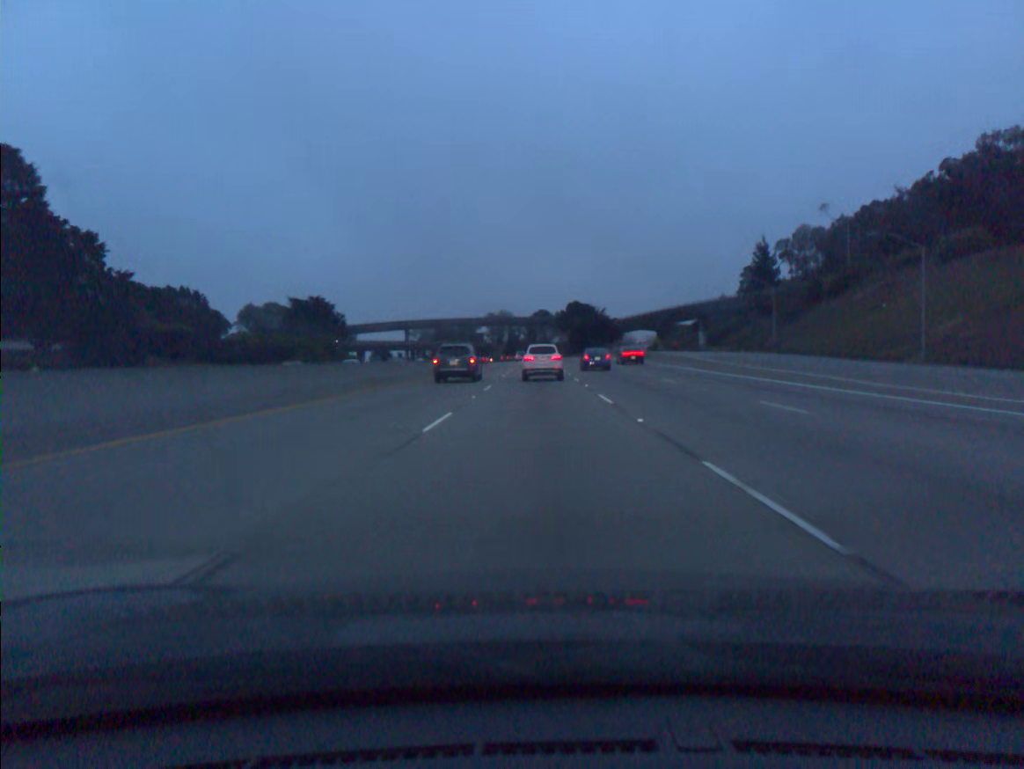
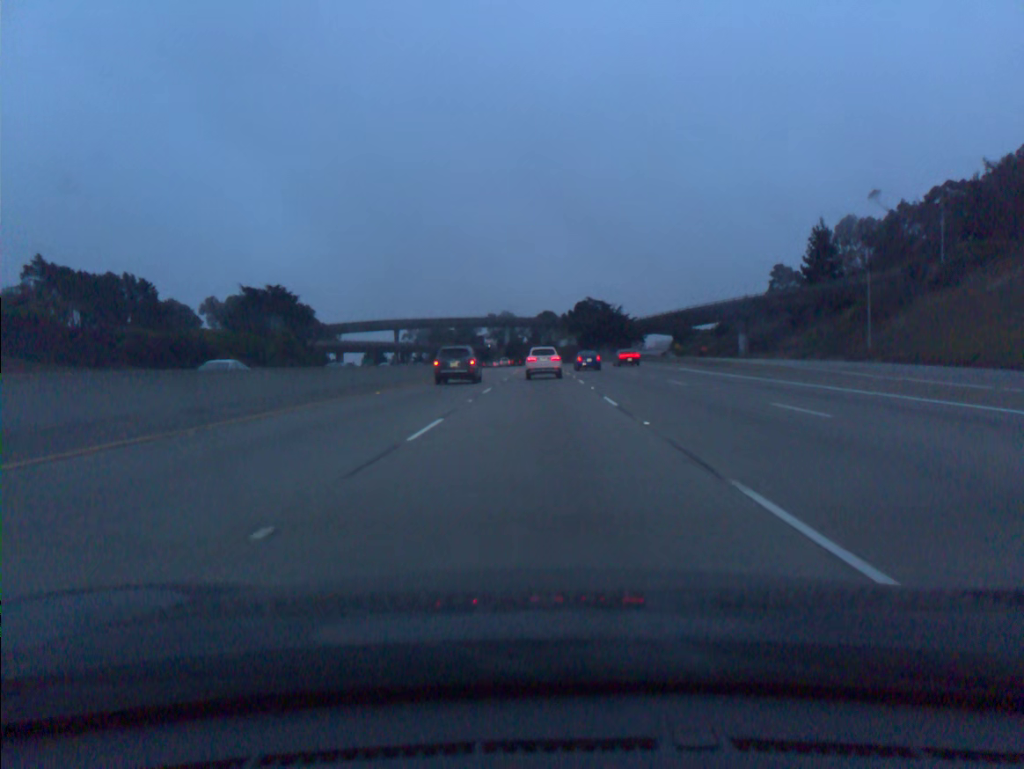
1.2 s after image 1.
(-0.1, +30.5) m; 0°
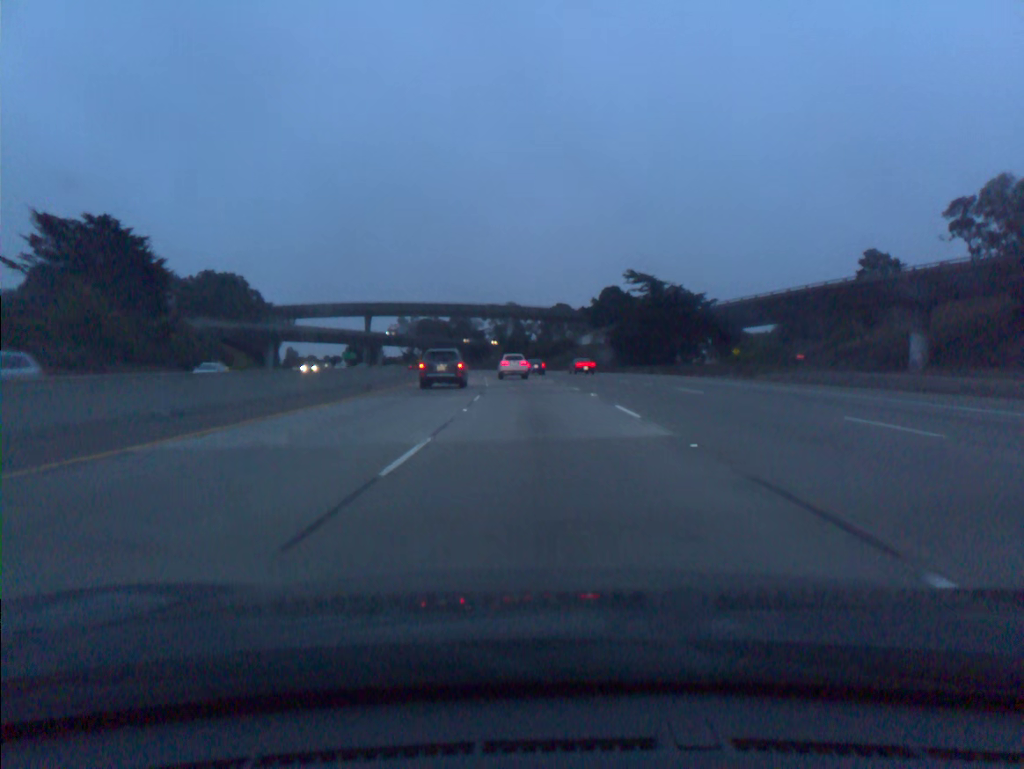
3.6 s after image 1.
(-0.3, +61.7) m; -1°
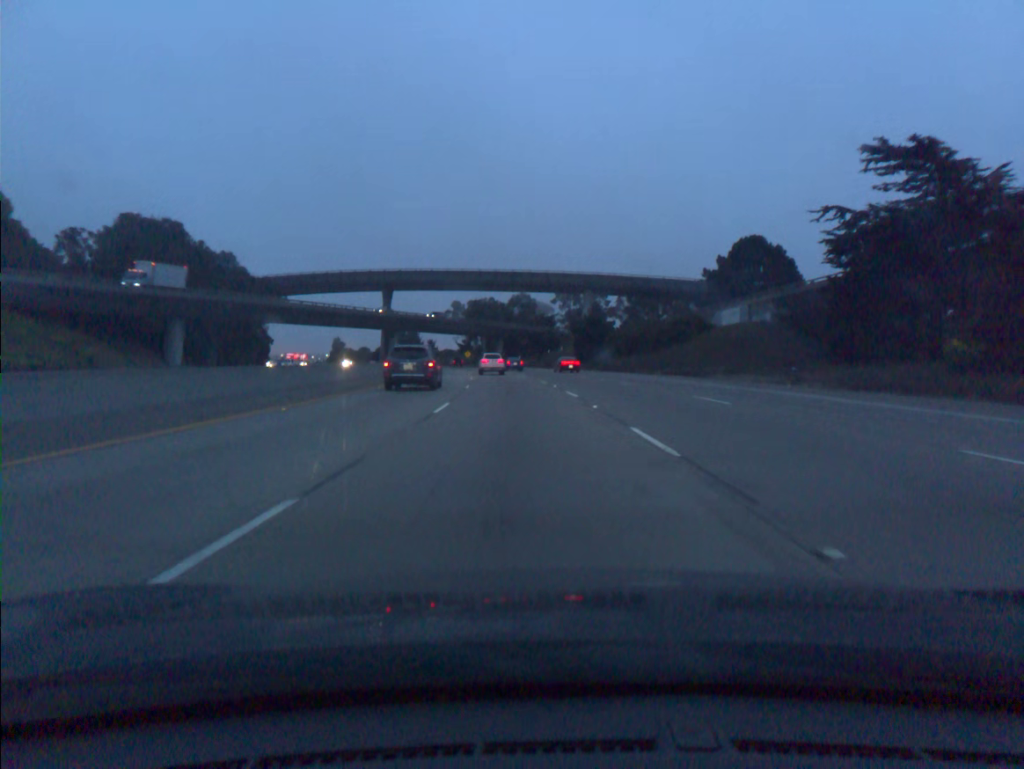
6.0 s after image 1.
(-2.5, +63.6) m; -5°
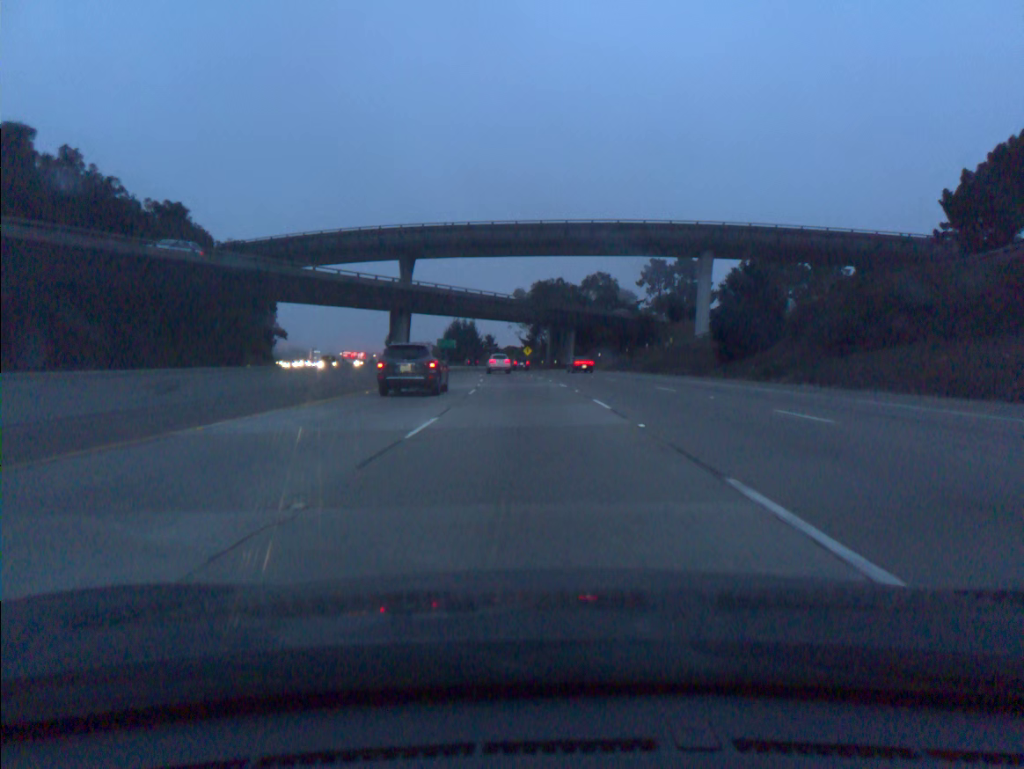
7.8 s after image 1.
(-2.3, +49.4) m; -5°
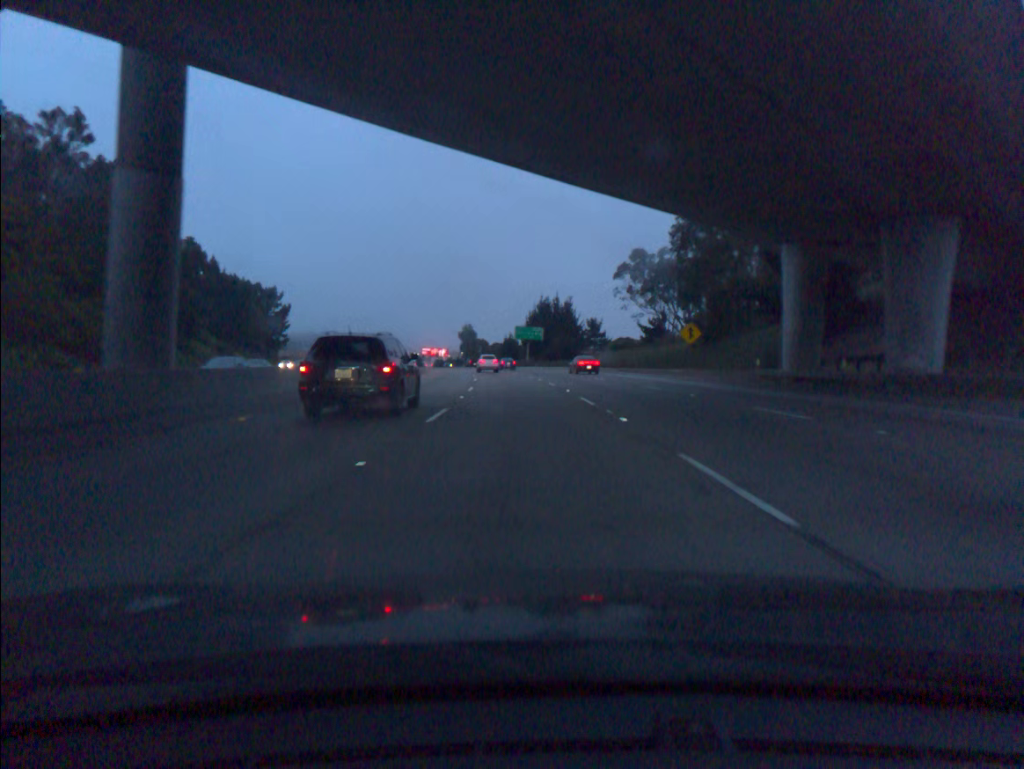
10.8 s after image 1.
(-5.3, +85.3) m; -7°
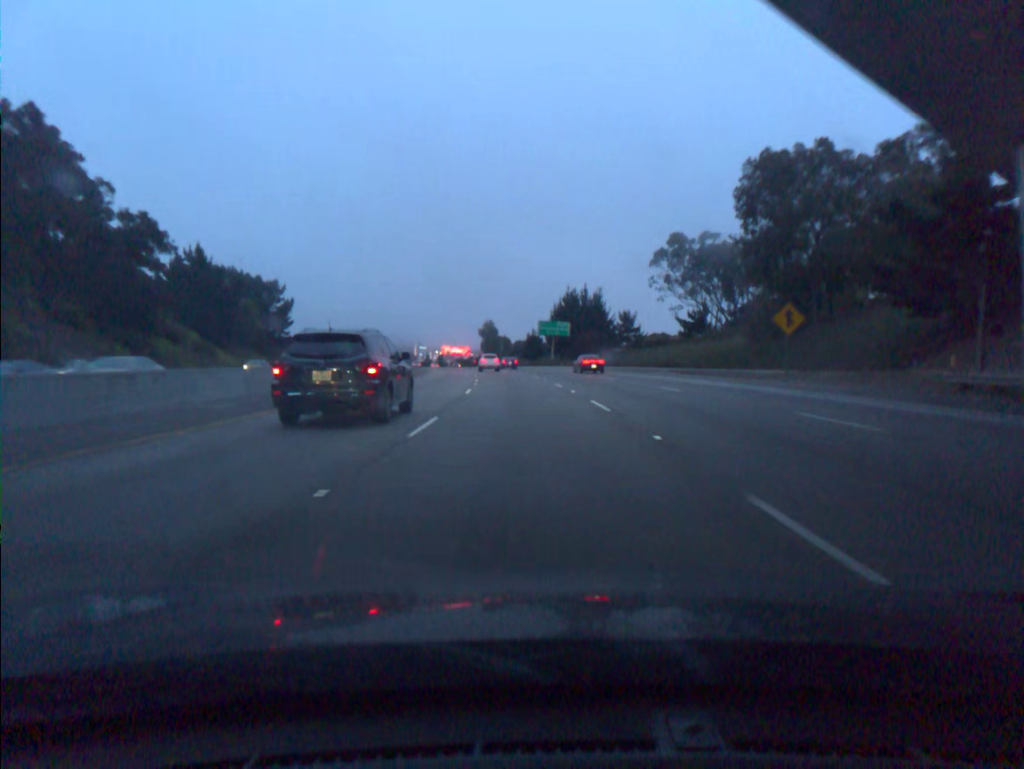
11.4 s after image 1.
(-0.3, +17.4) m; -2°
